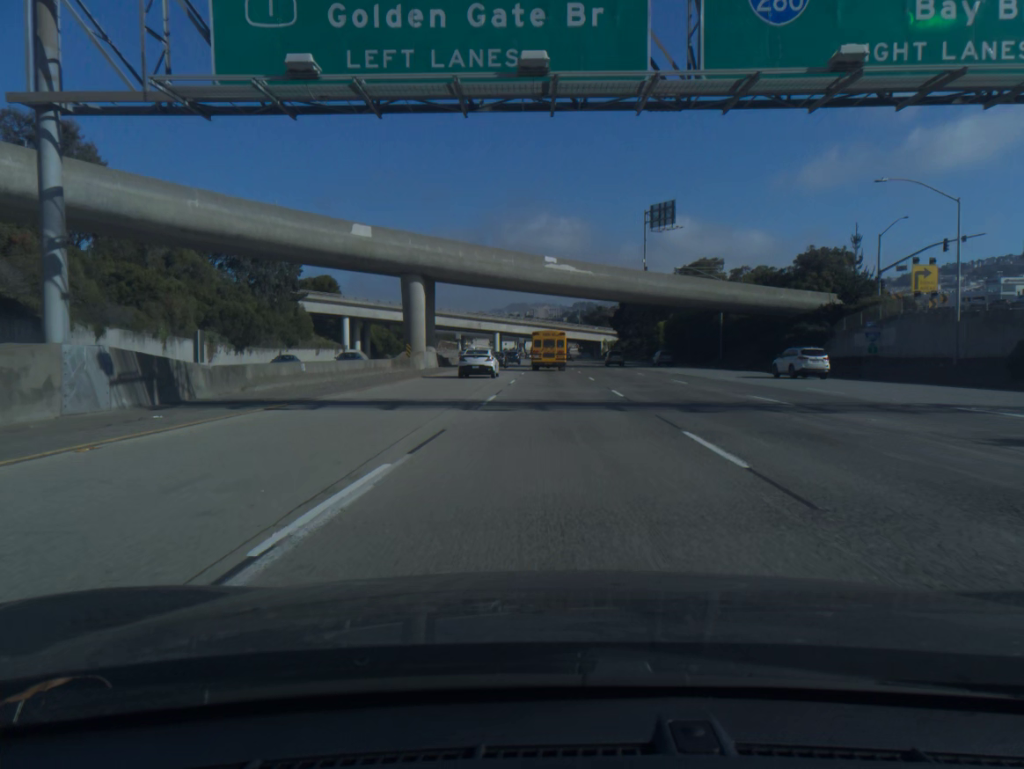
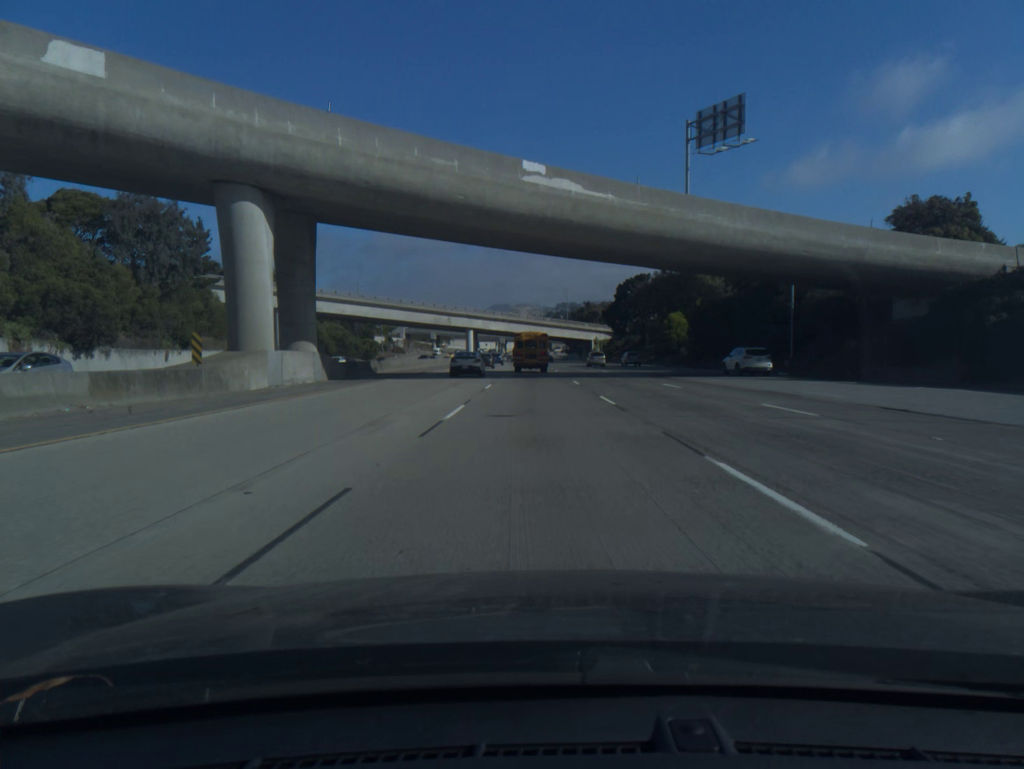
(+0.4, +32.1) m; +1°
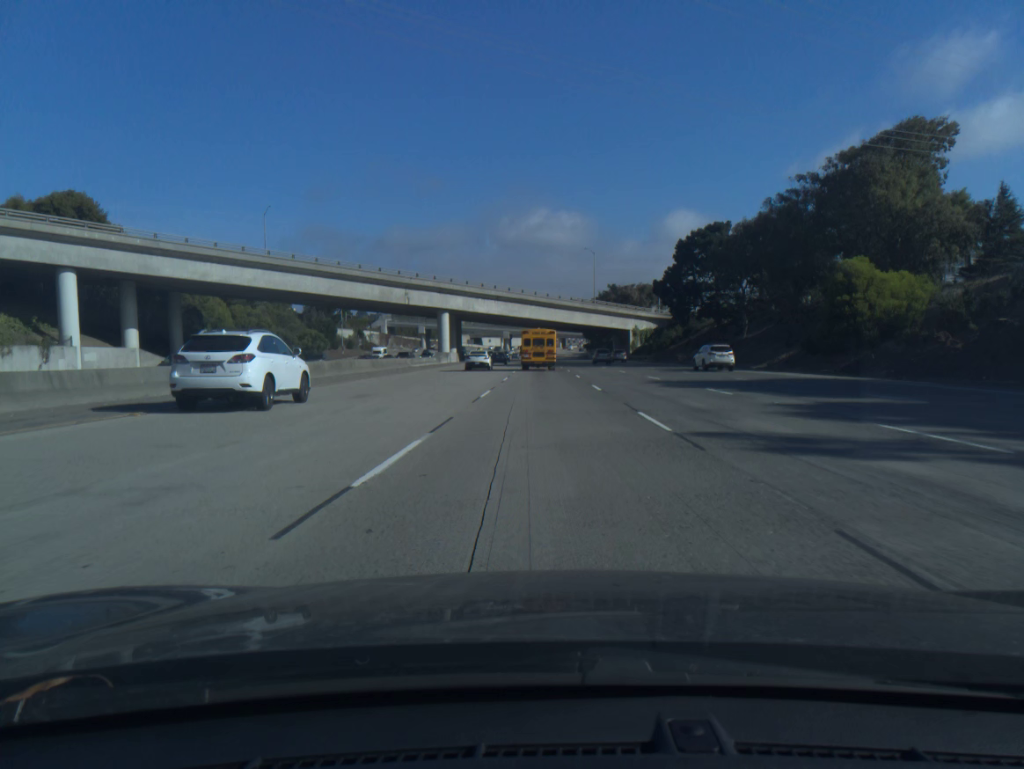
(-0.6, +64.2) m; -1°
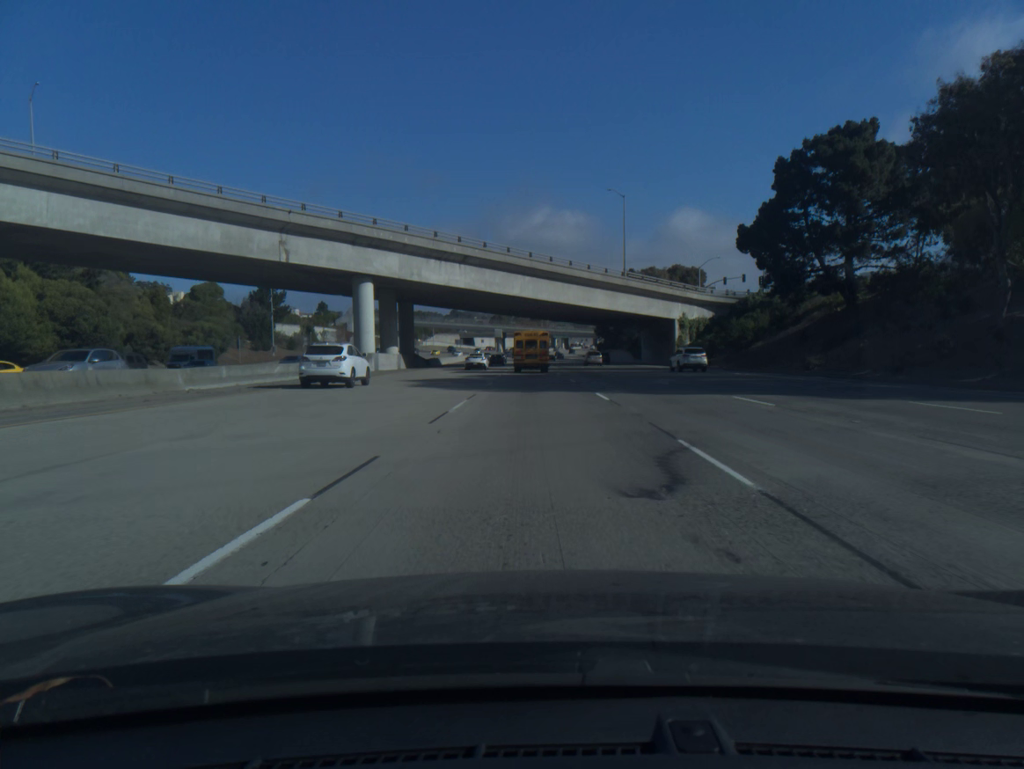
(+0.2, +48.1) m; 0°
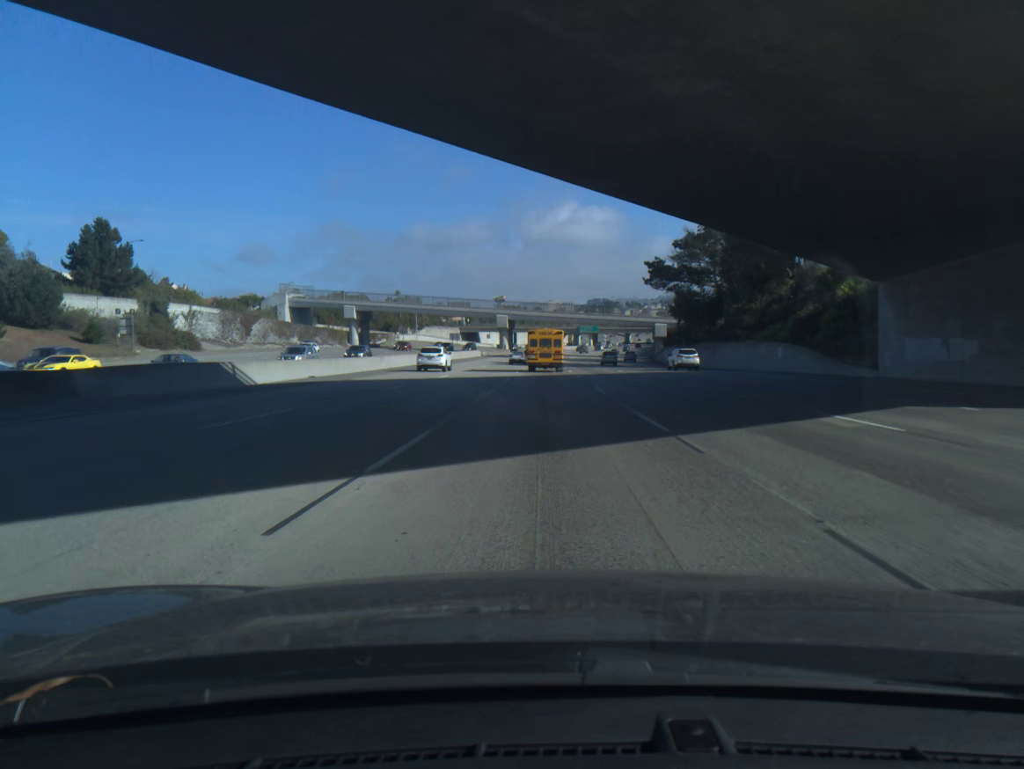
(-1.3, +79.6) m; -1°
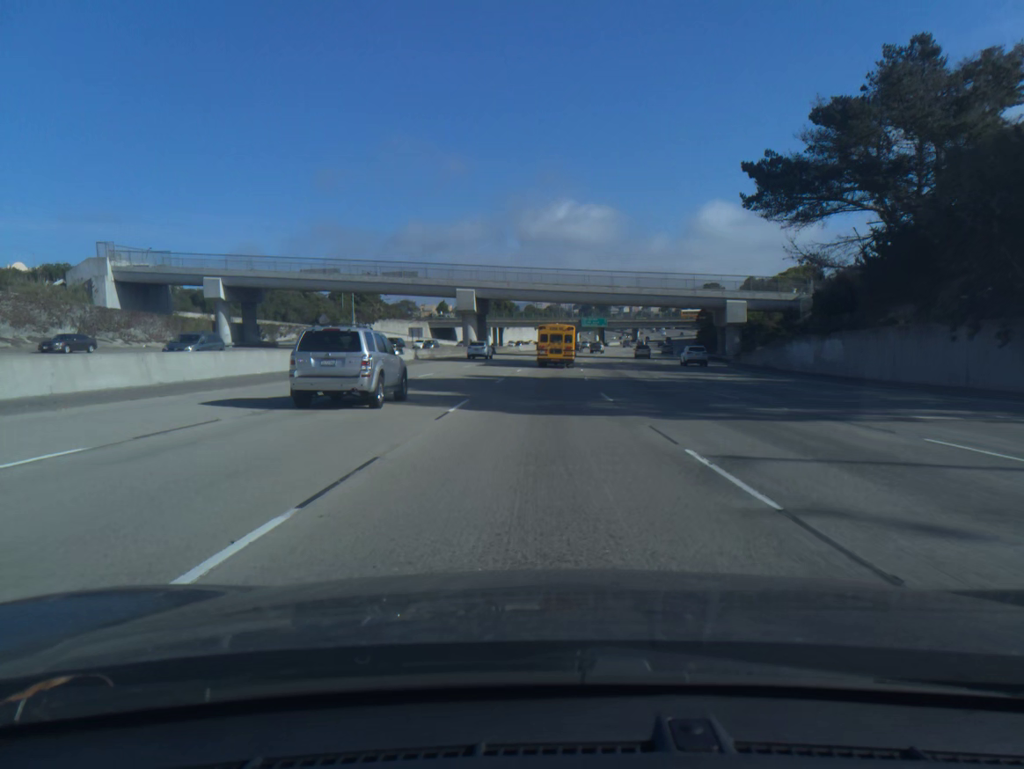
(+0.3, +63.2) m; 0°
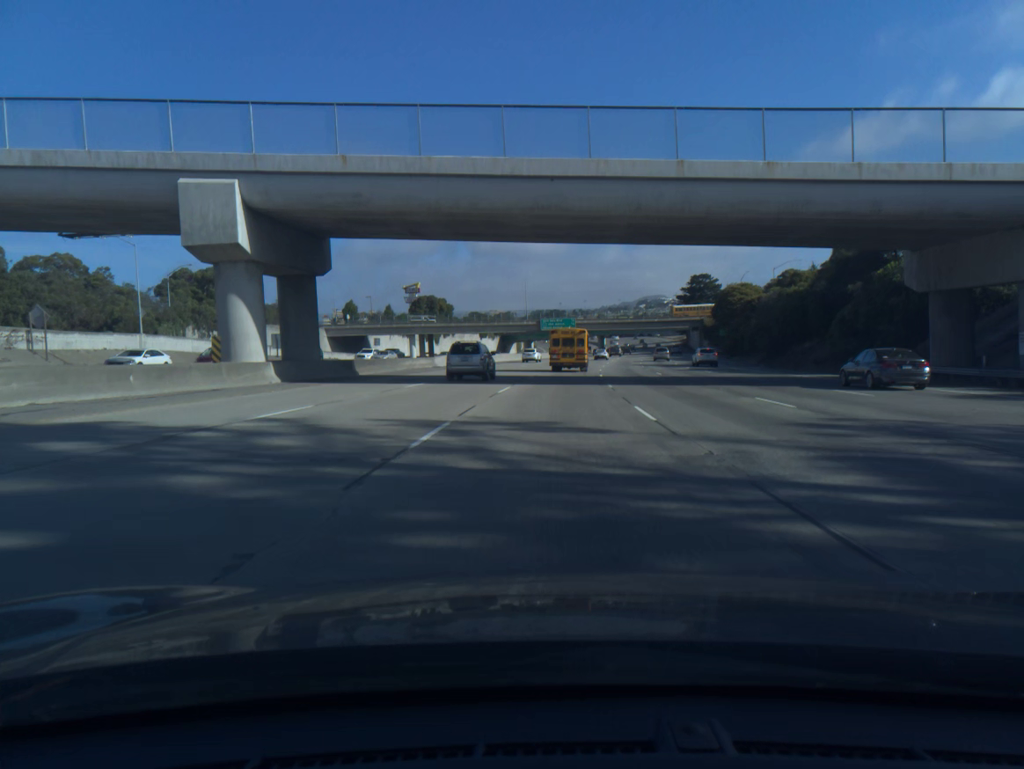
(+1.3, +62.6) m; +4°
